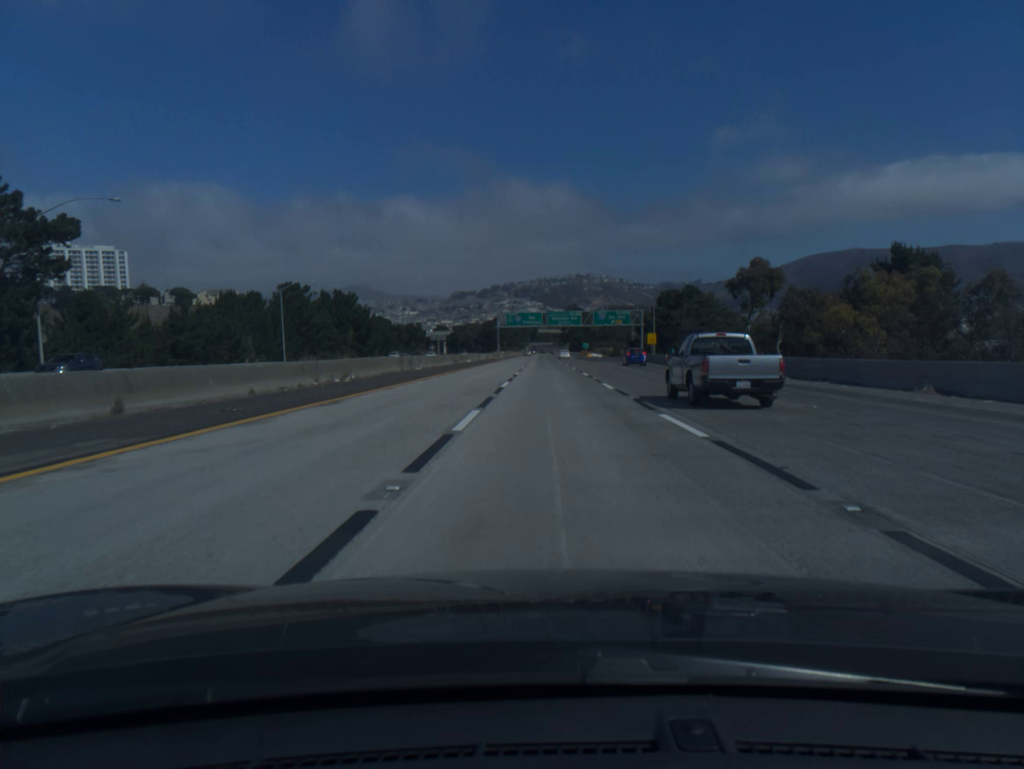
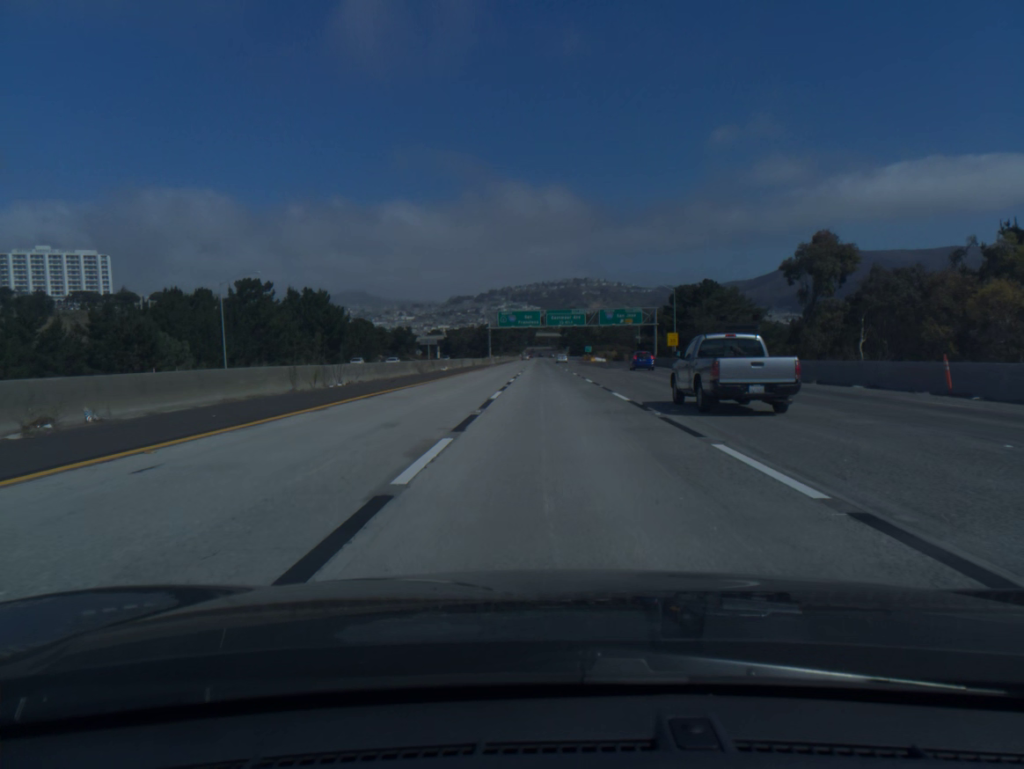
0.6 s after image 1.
(0.0, +19.0) m; 0°
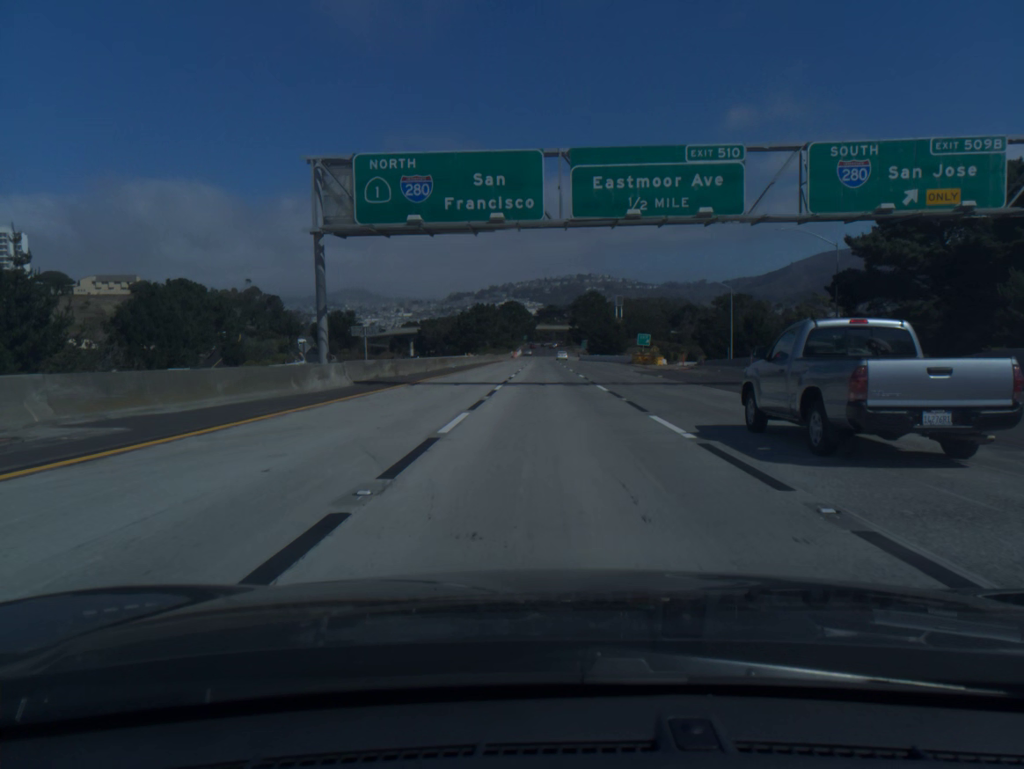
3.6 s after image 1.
(+0.1, +96.2) m; 0°
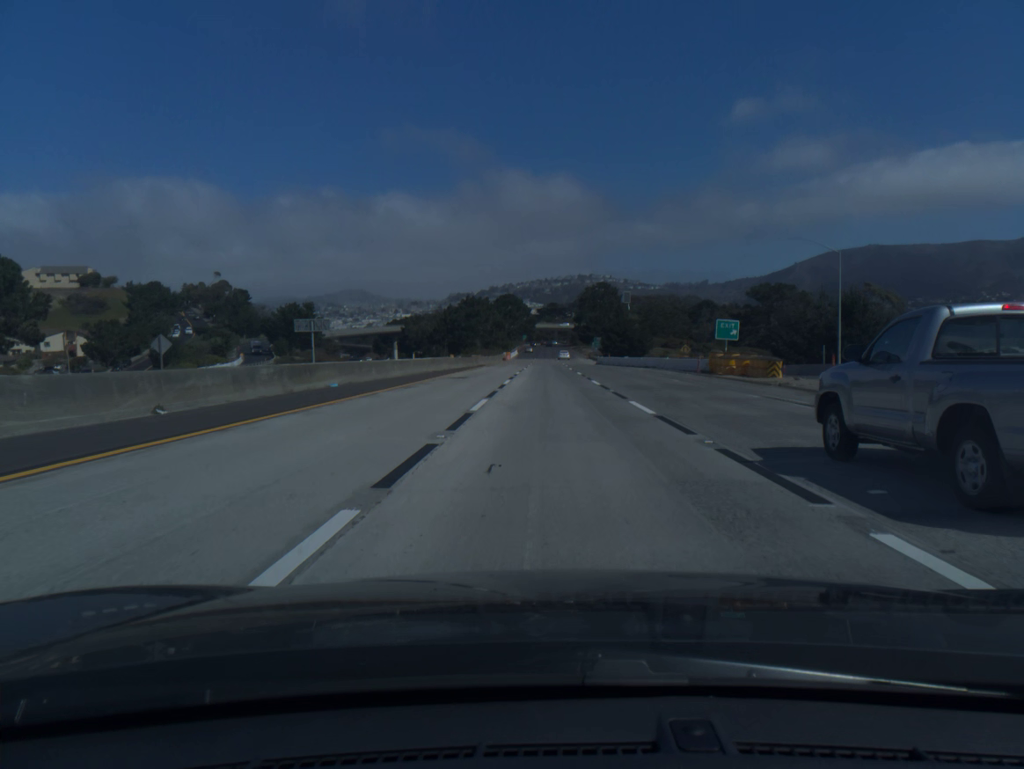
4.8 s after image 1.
(0.0, +38.6) m; 0°
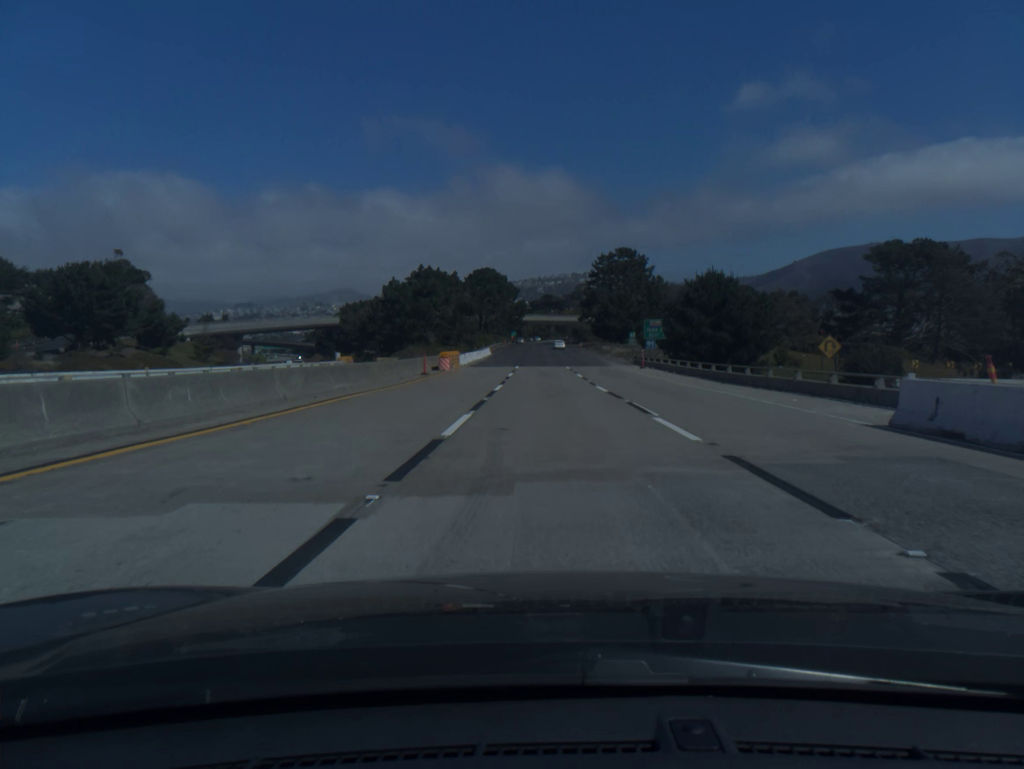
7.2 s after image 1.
(+0.3, +76.7) m; 0°
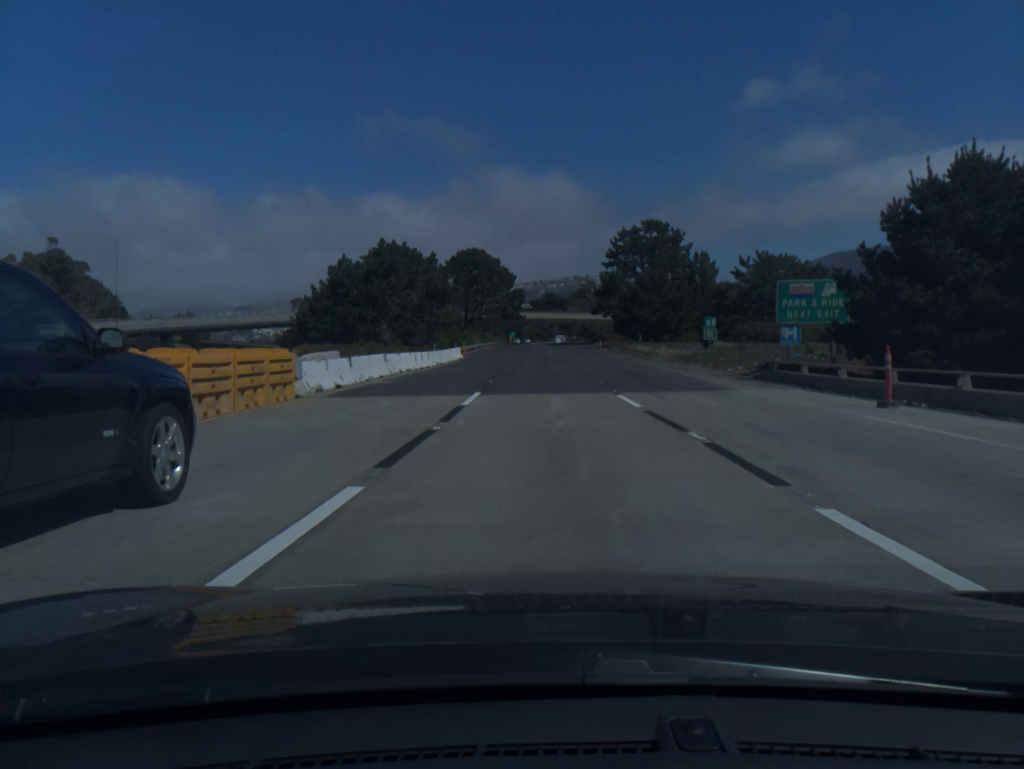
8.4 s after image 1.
(0.0, +37.7) m; 0°
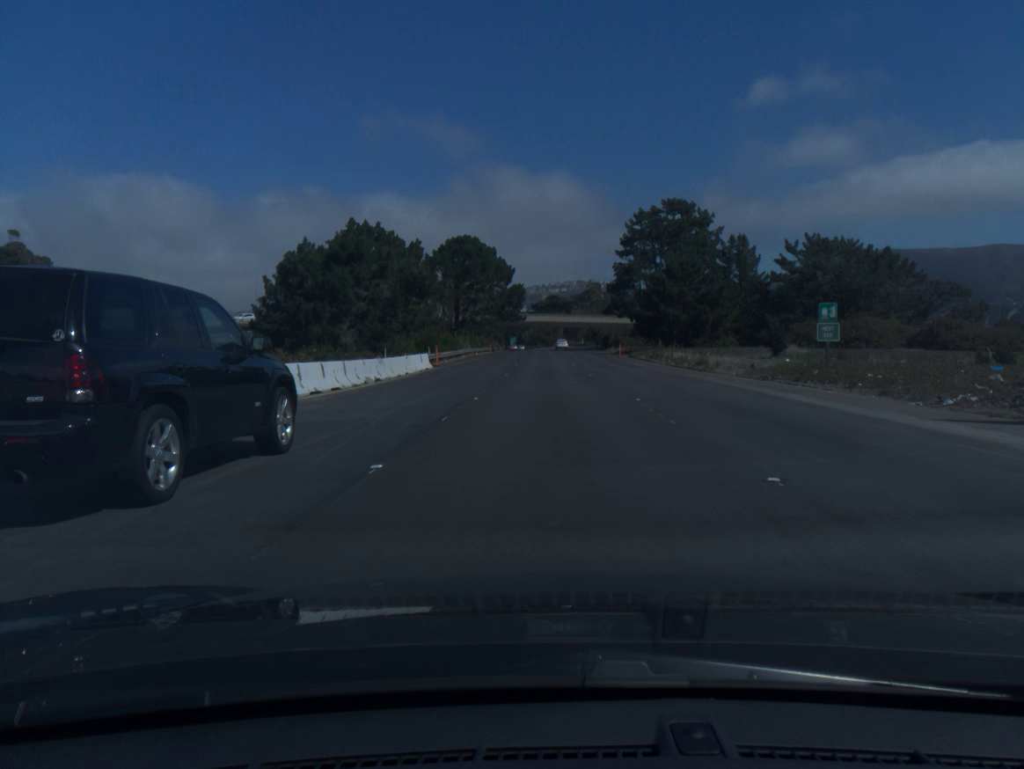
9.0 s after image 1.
(0.0, +18.6) m; 0°
